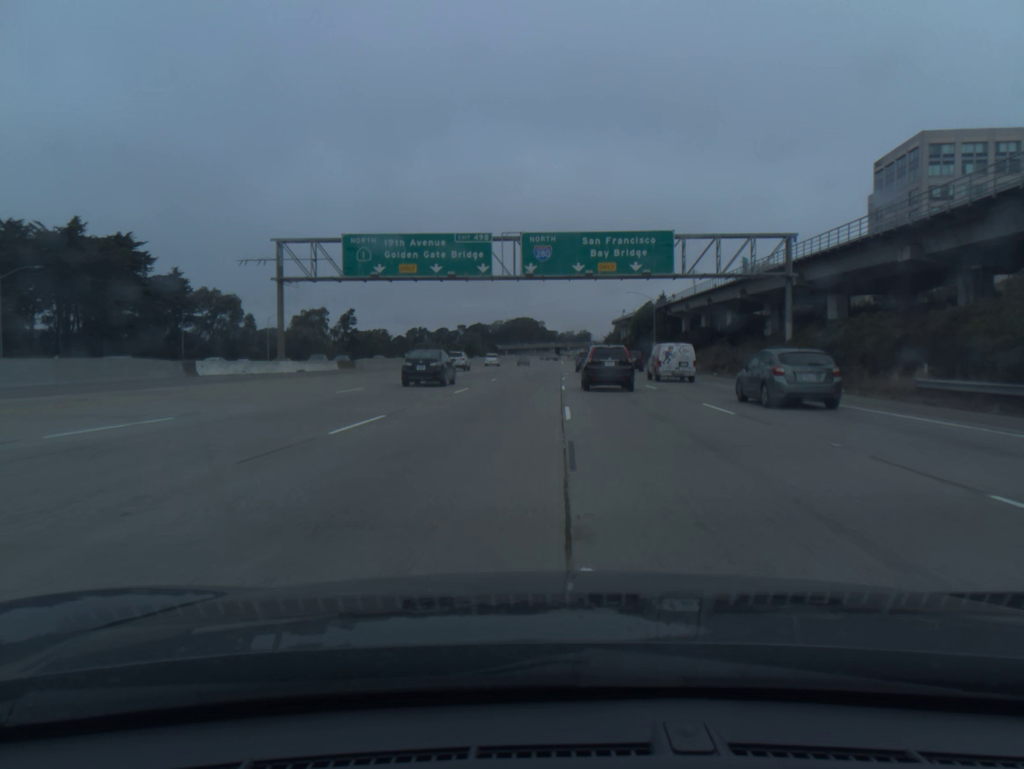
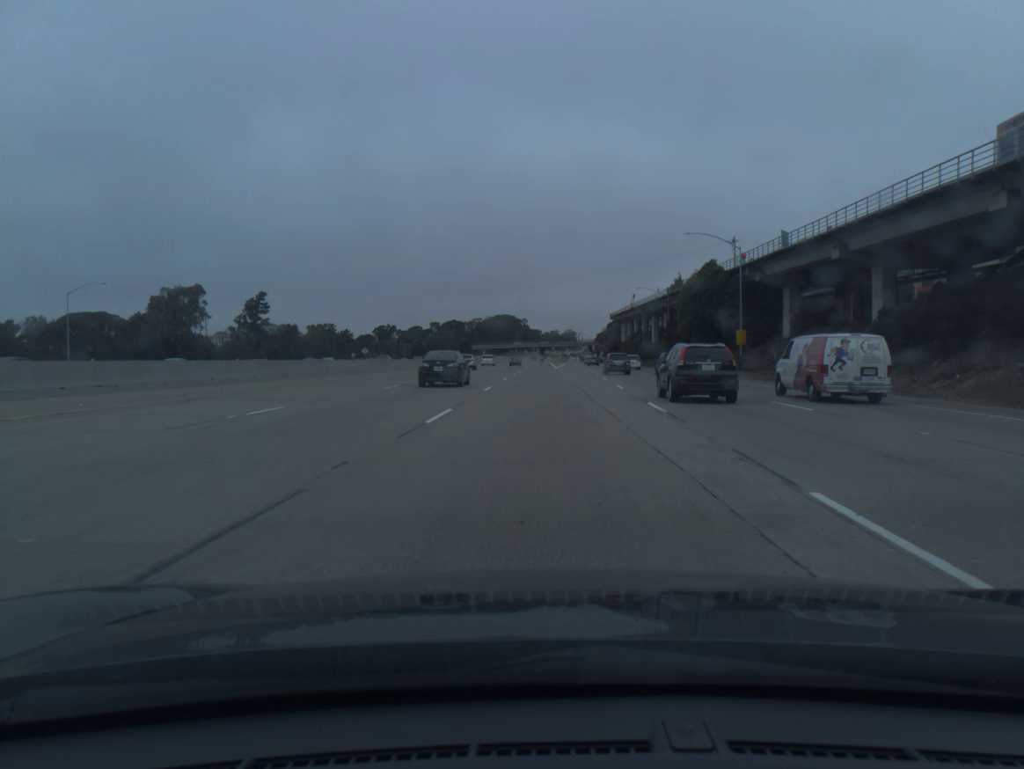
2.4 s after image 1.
(+0.6, +69.2) m; +1°
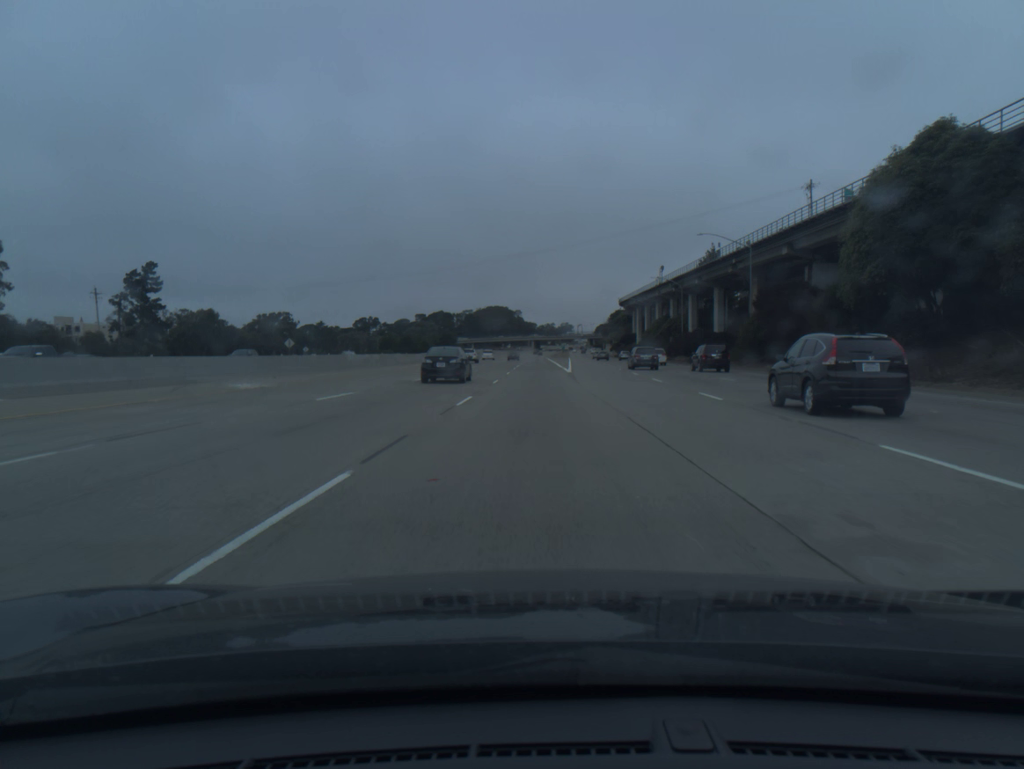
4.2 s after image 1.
(+0.2, +53.2) m; 0°
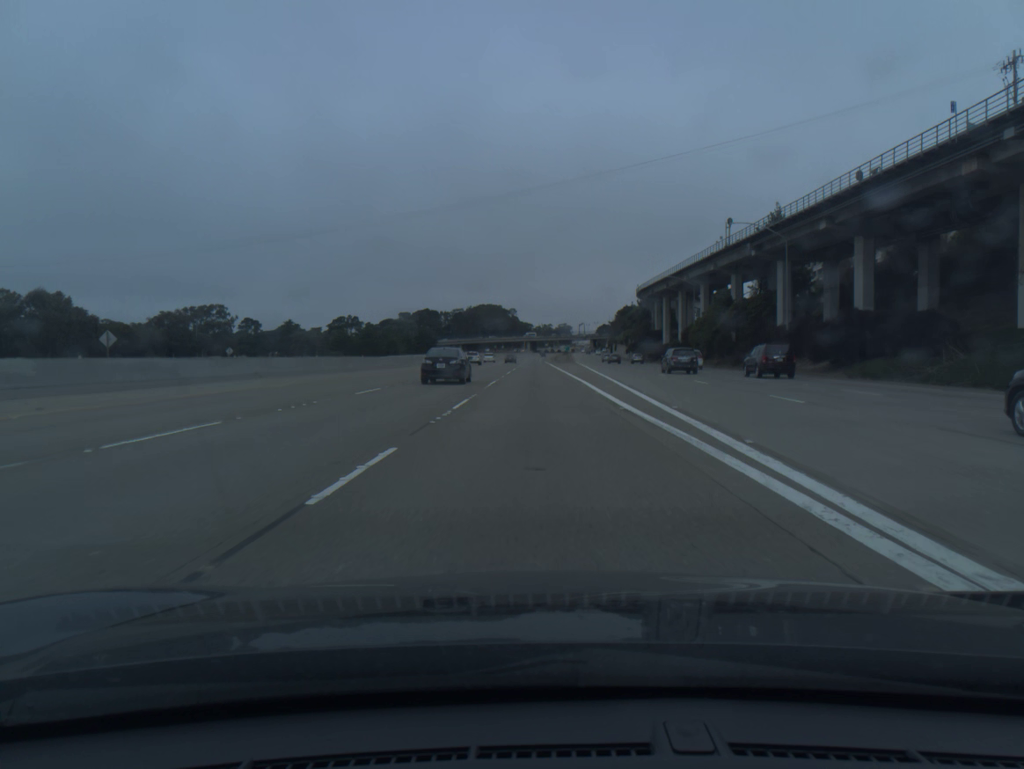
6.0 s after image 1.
(+0.1, +54.3) m; 0°
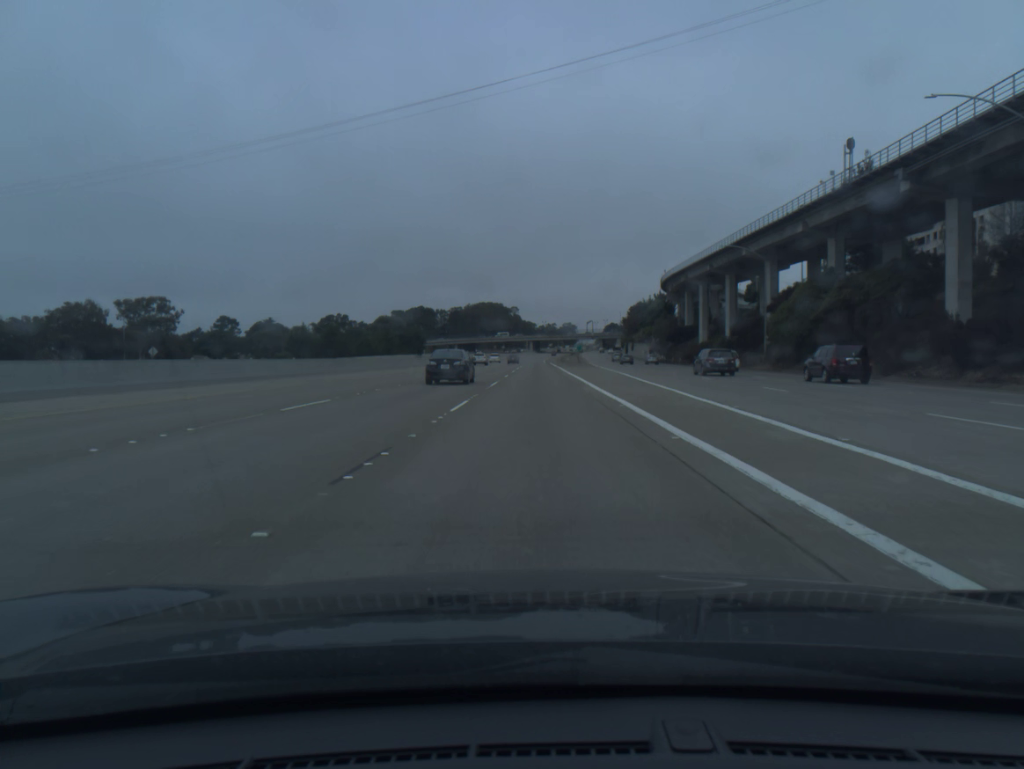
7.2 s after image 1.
(0.0, +36.1) m; 0°
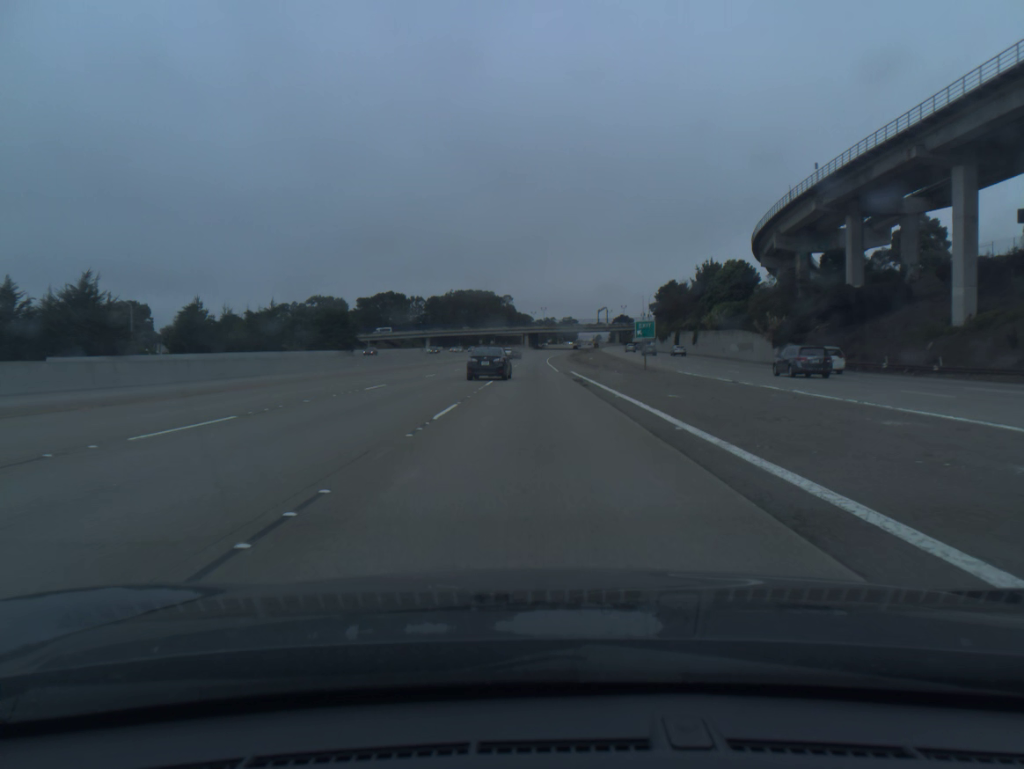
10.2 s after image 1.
(0.0, +89.9) m; 0°
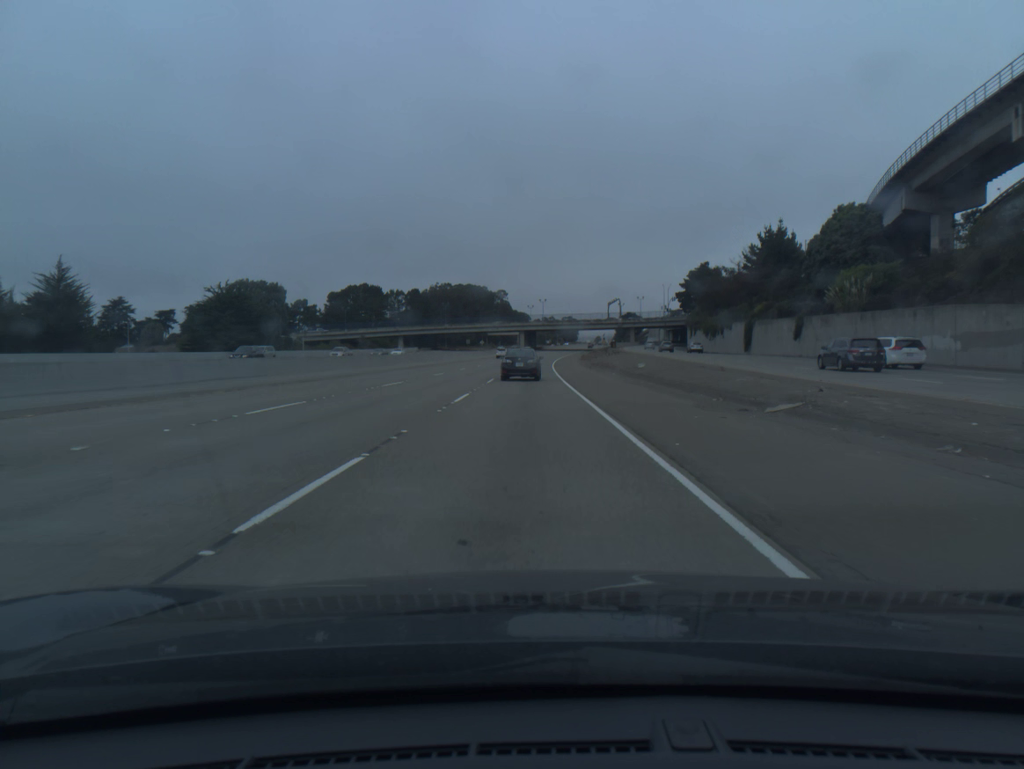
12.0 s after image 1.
(+0.1, +52.8) m; 0°
